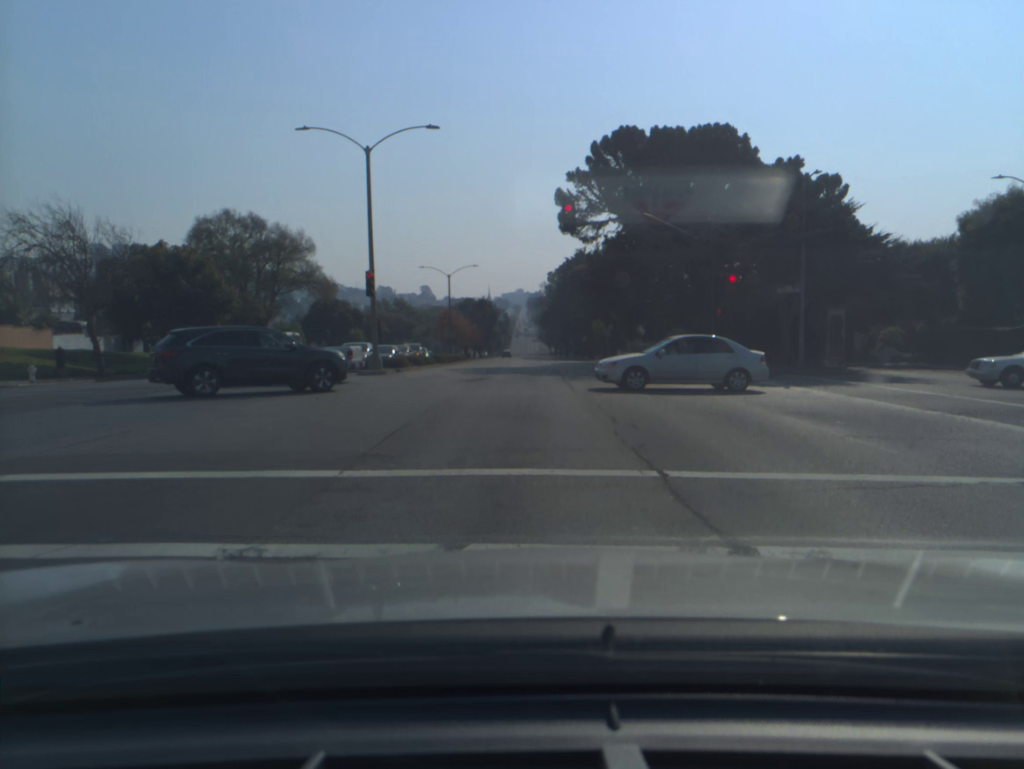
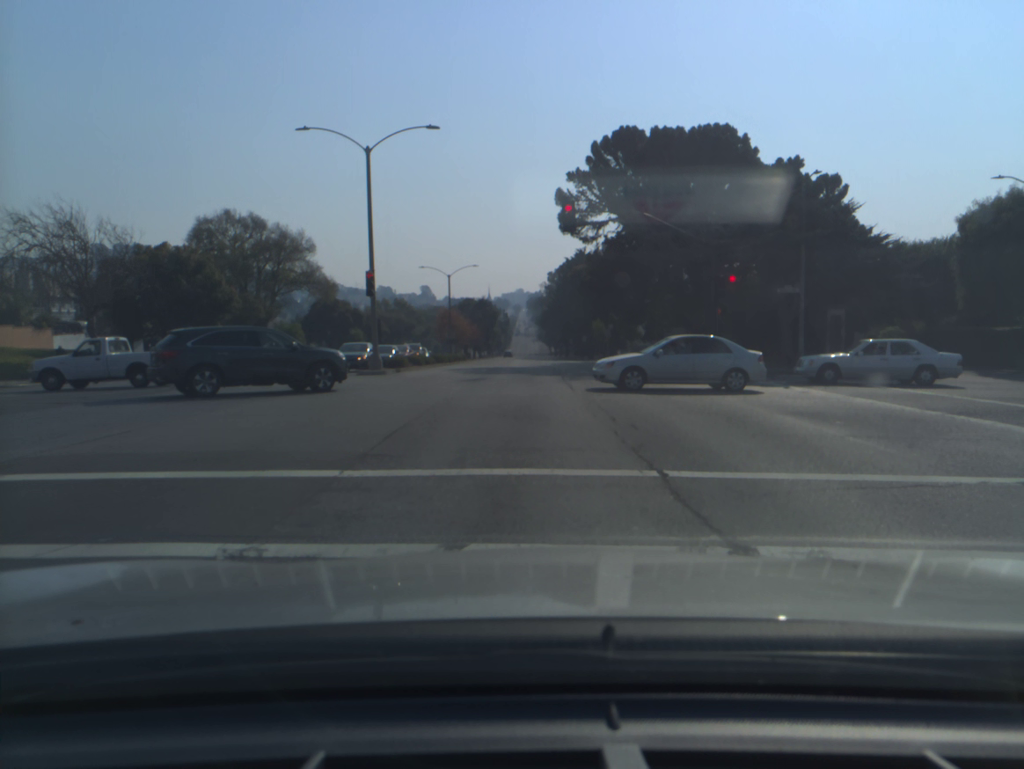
(0.0, 0.0) m; 0°
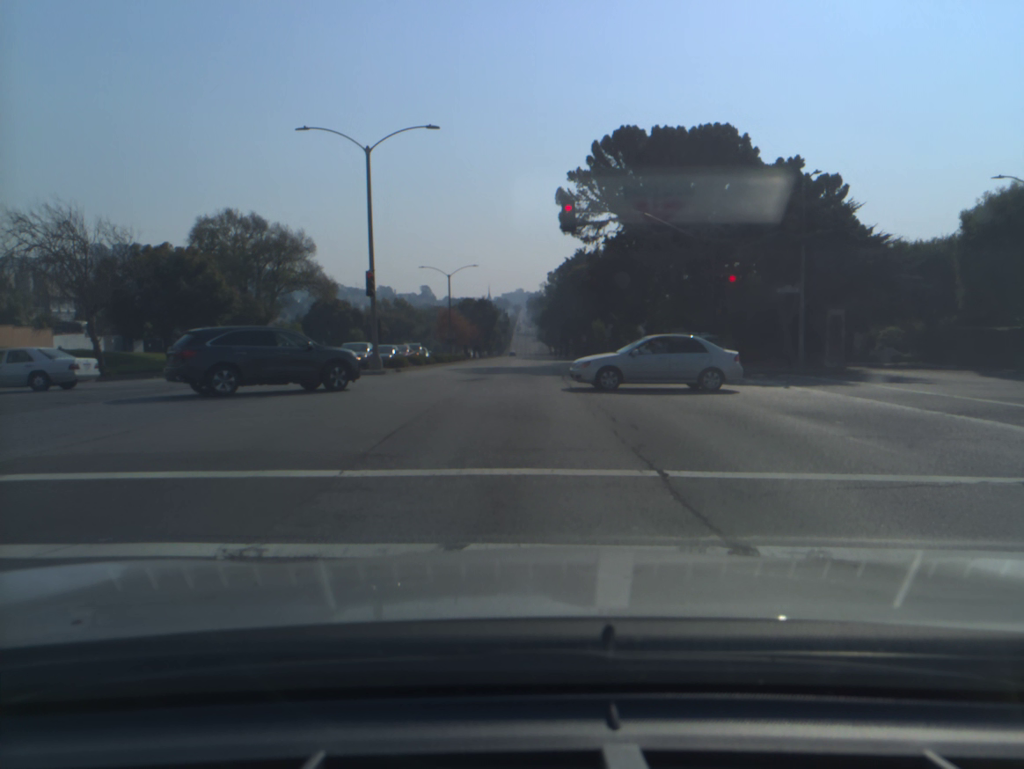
(0.0, 0.0) m; 0°
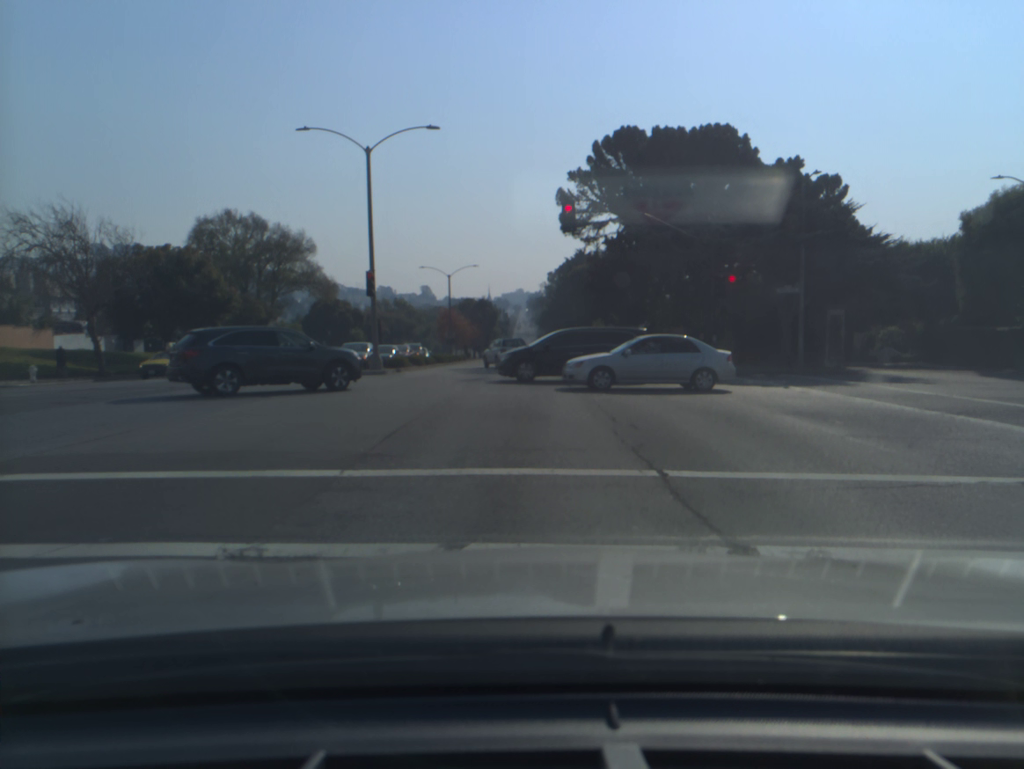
(0.0, 0.0) m; 0°
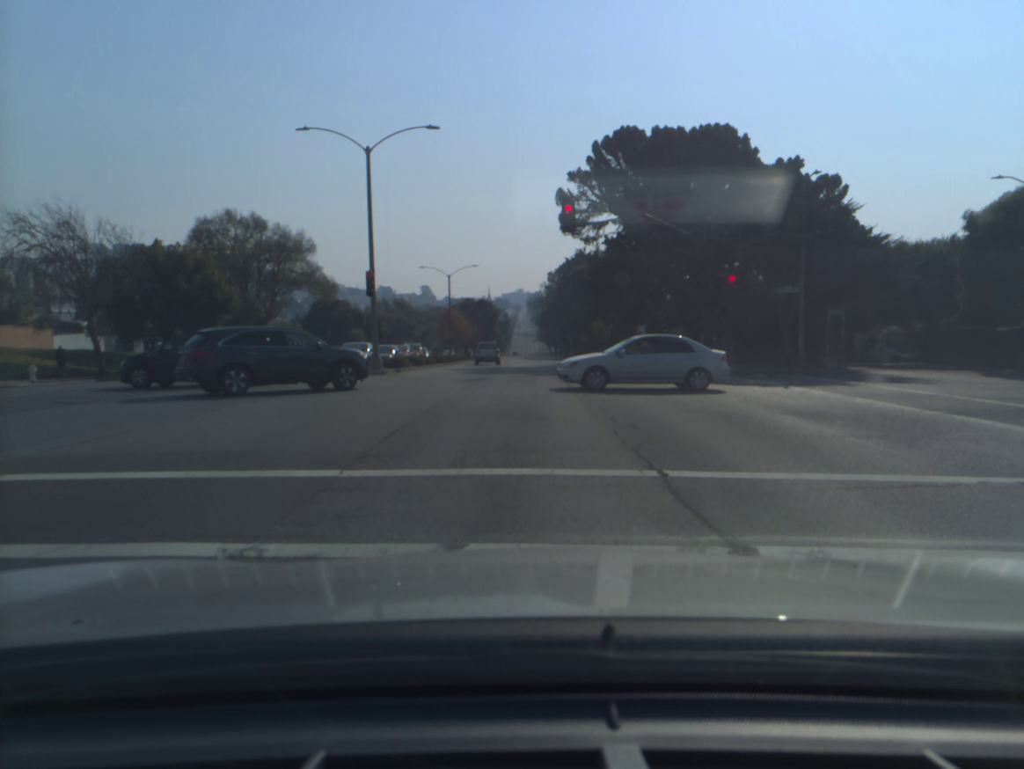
(0.0, 0.0) m; 0°
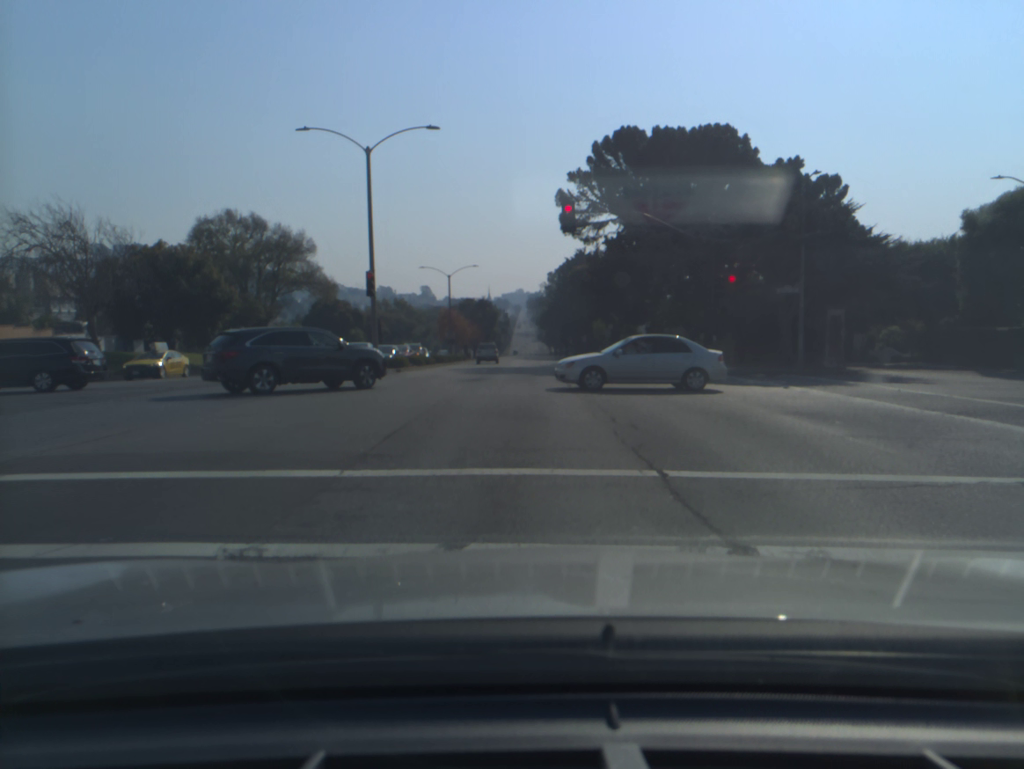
(0.0, 0.0) m; 0°
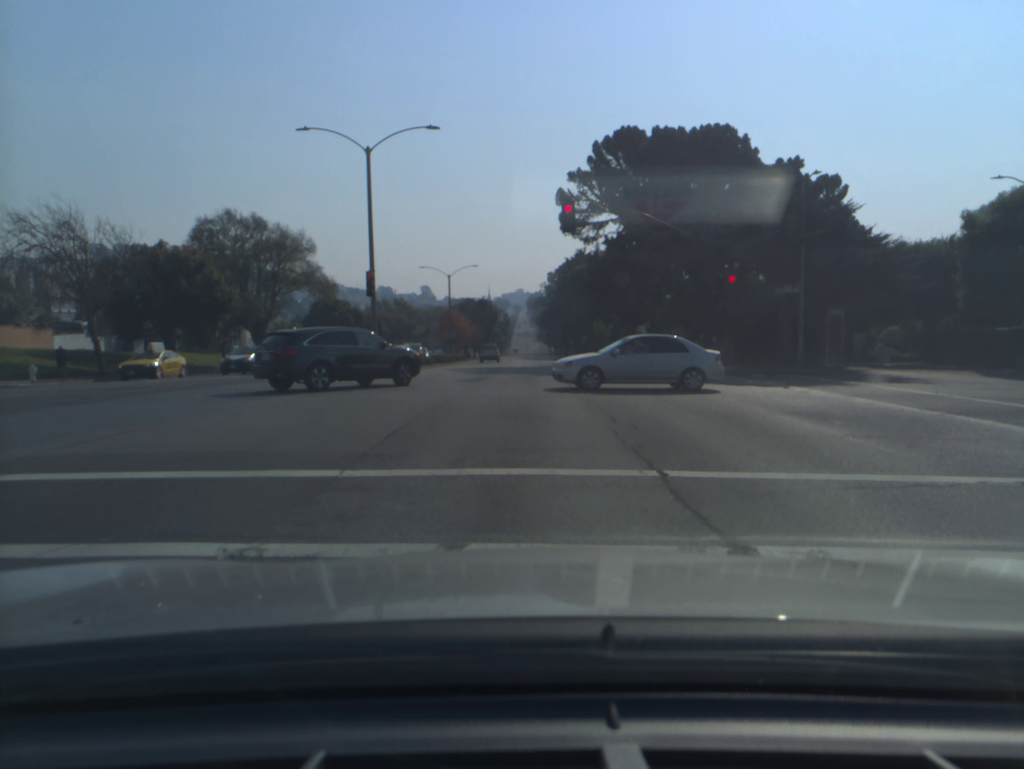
(0.0, 0.0) m; 0°
